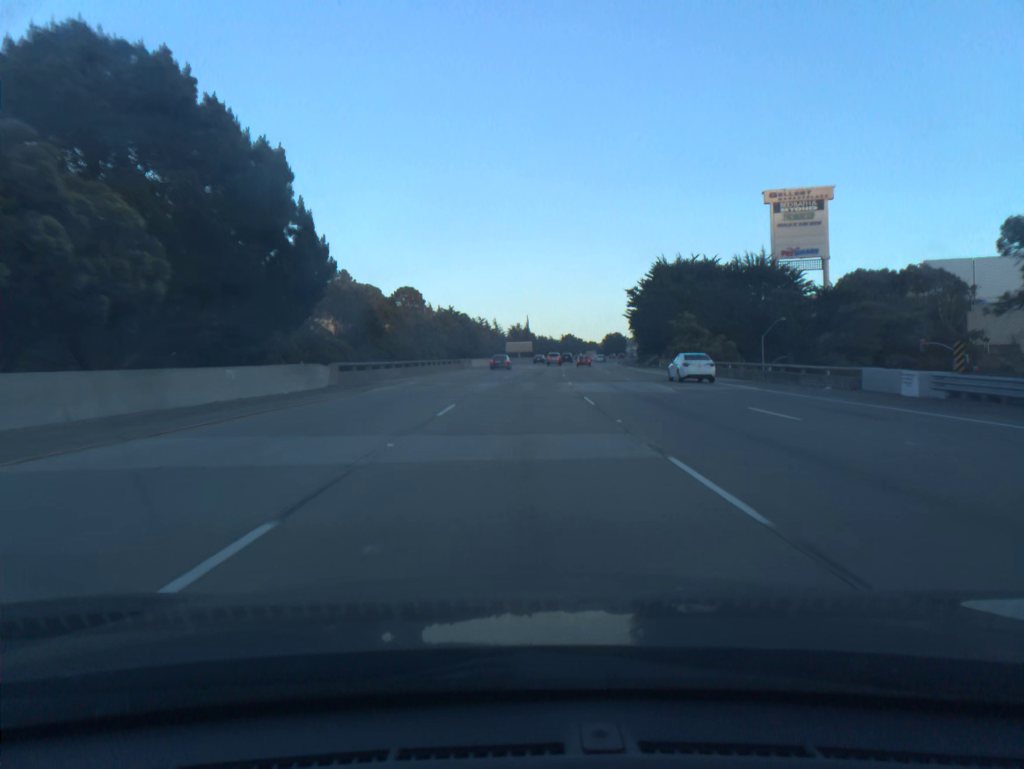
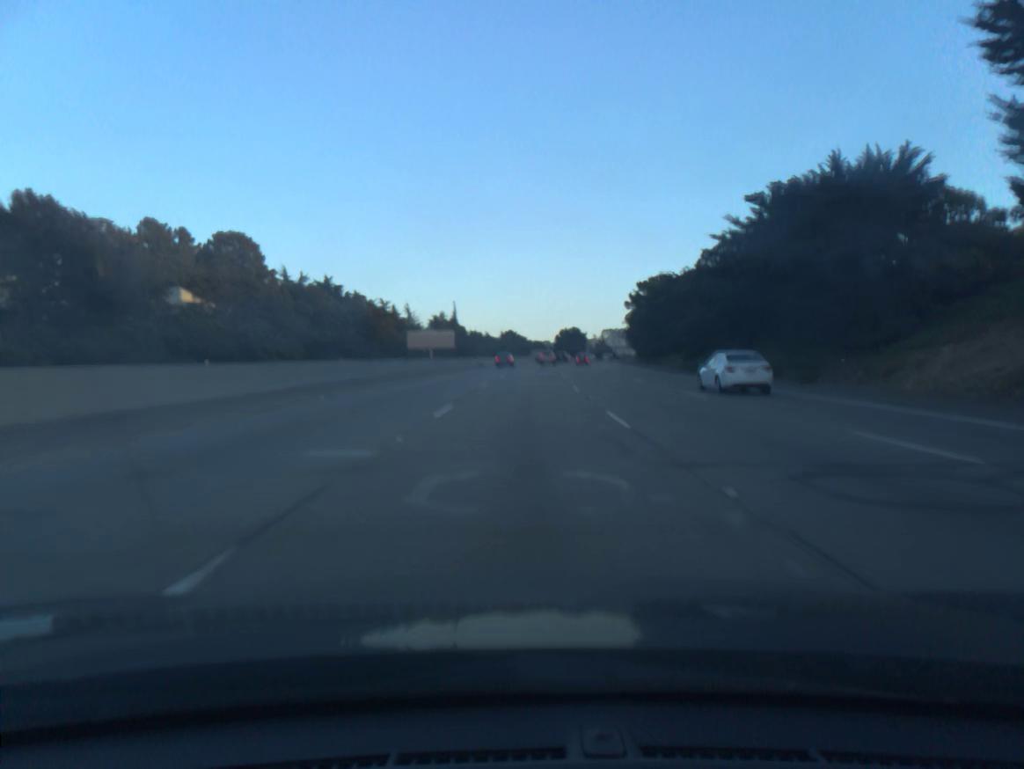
(+3.6, +94.7) m; +5°
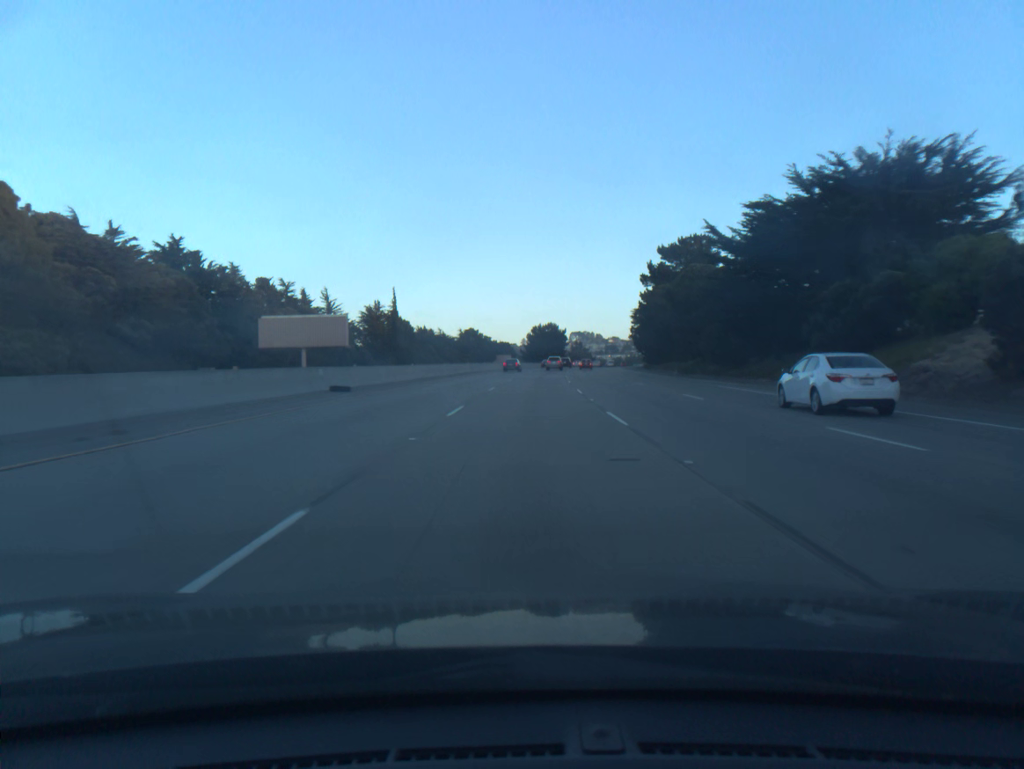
(+1.3, +57.0) m; +3°
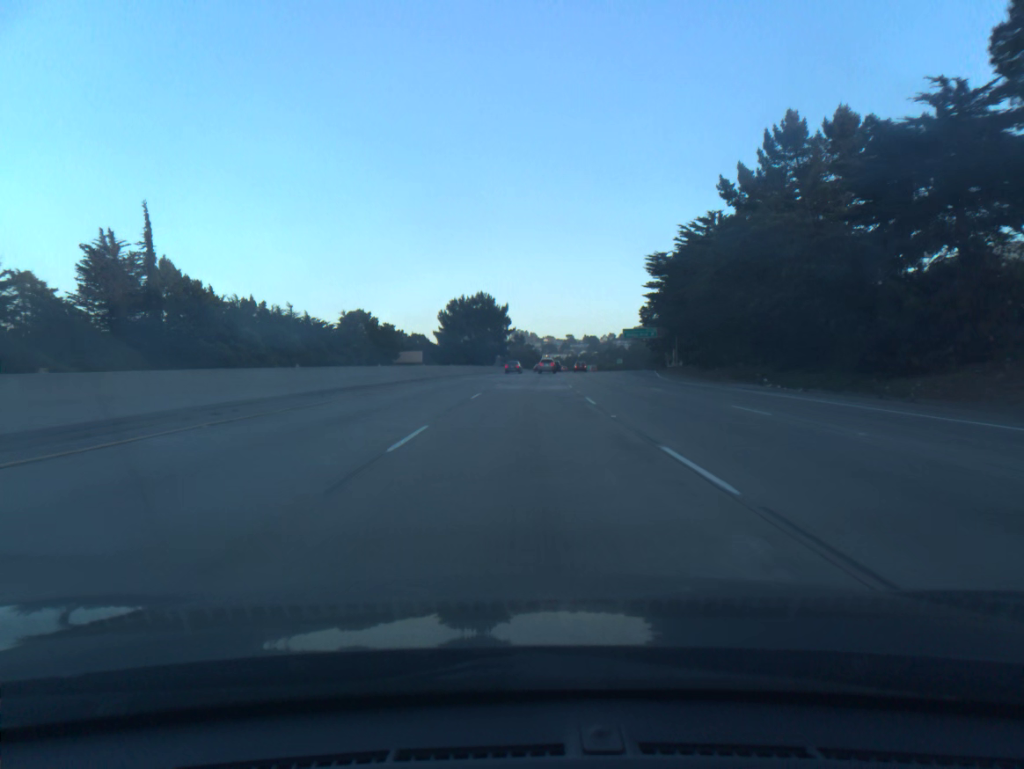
(+4.0, +95.4) m; +5°
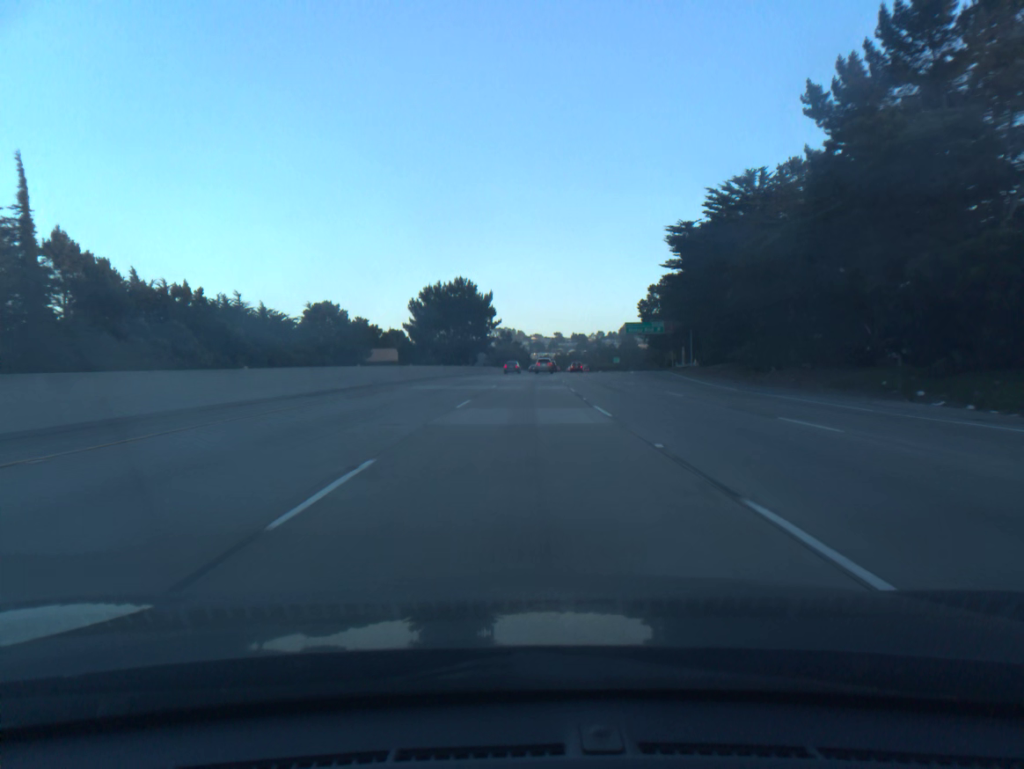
(+0.1, +19.1) m; +1°
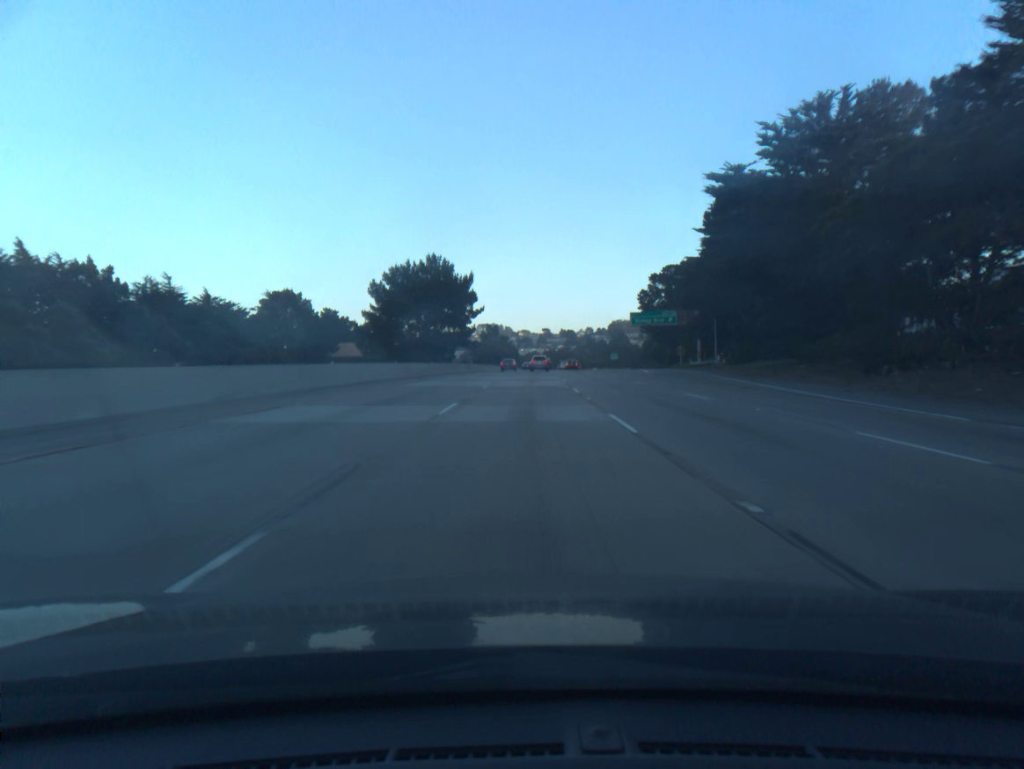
(+0.2, +19.1) m; +1°
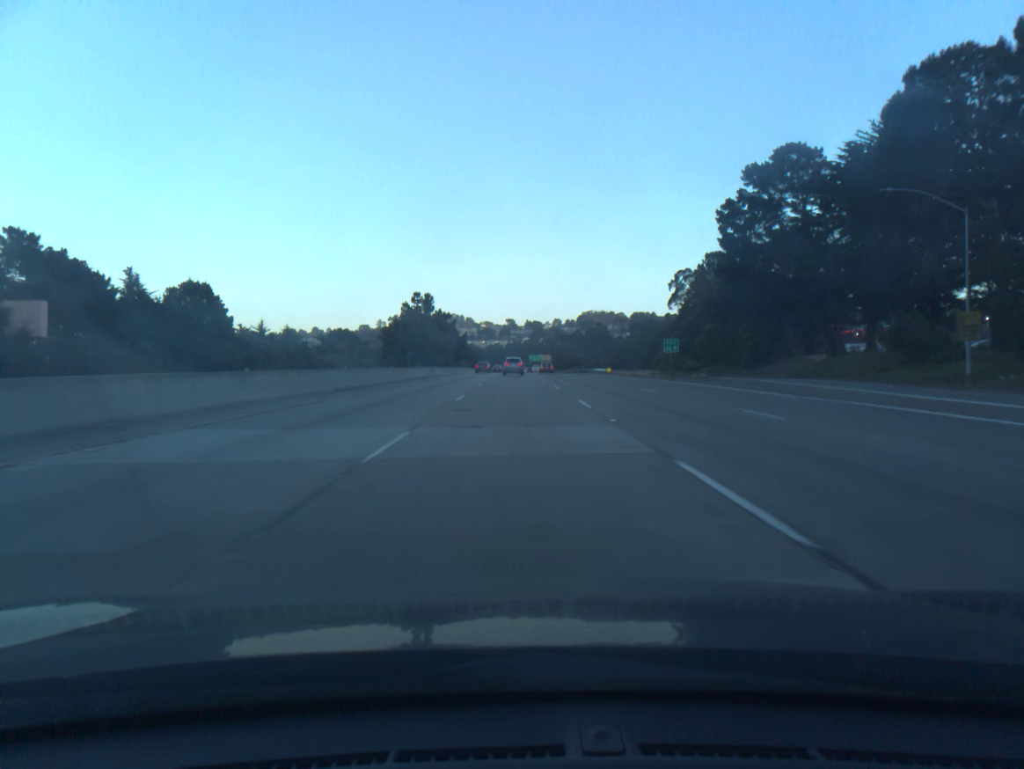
(+2.8, +95.8) m; +3°
